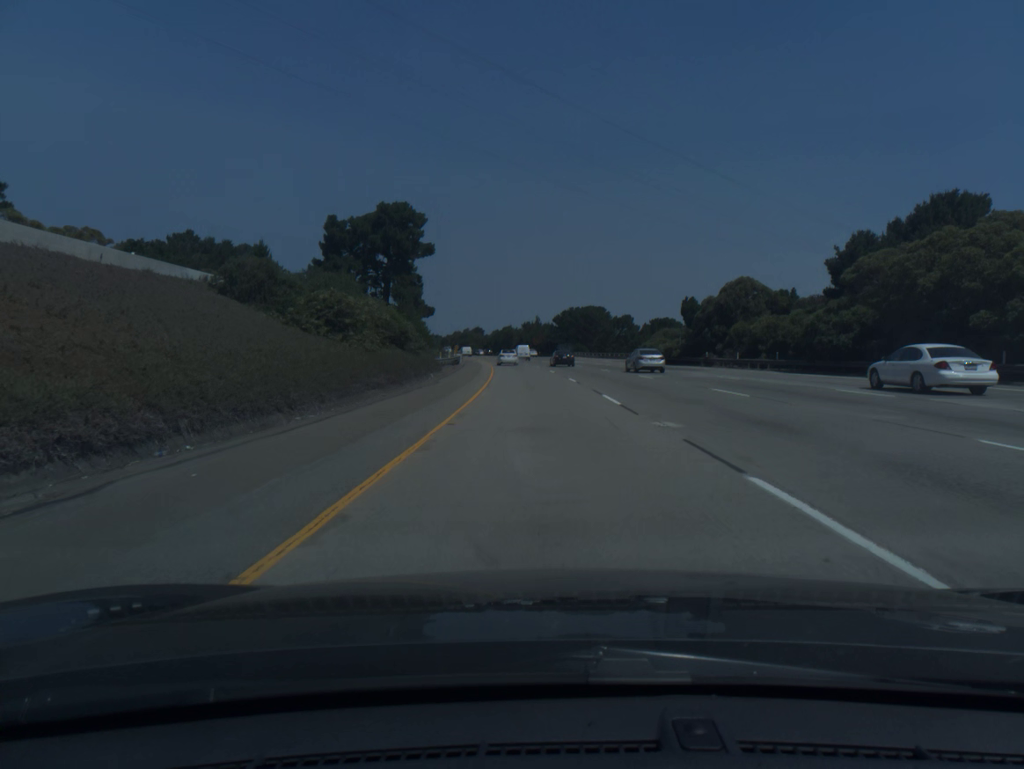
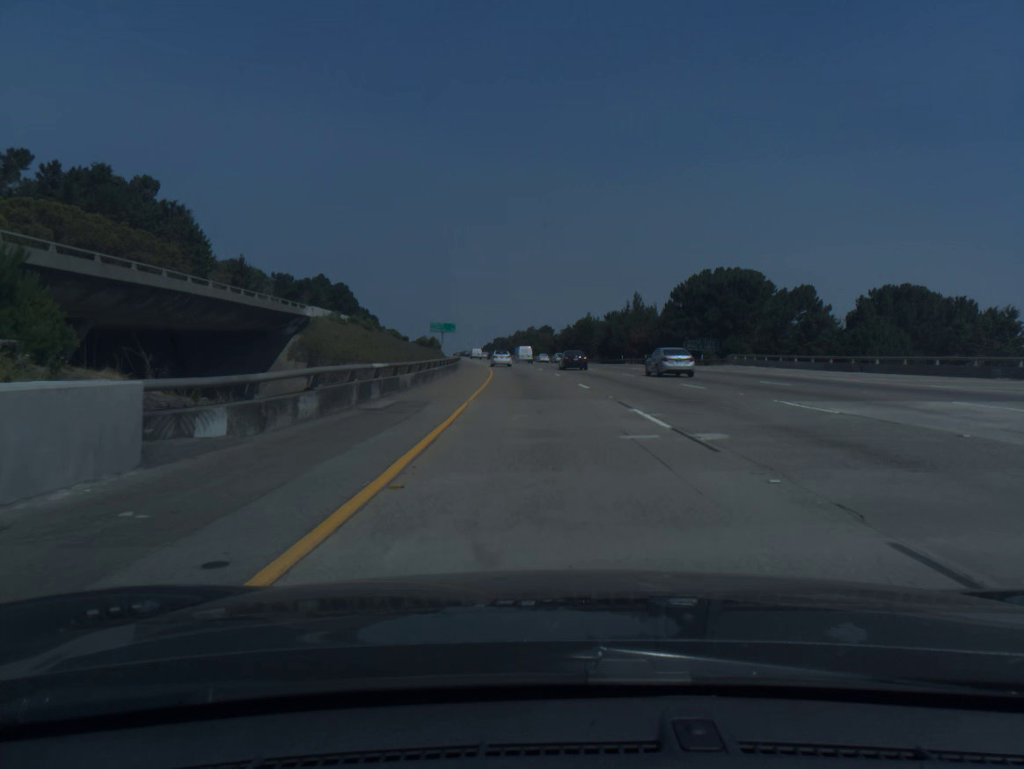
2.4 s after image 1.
(-3.9, +78.5) m; -5°
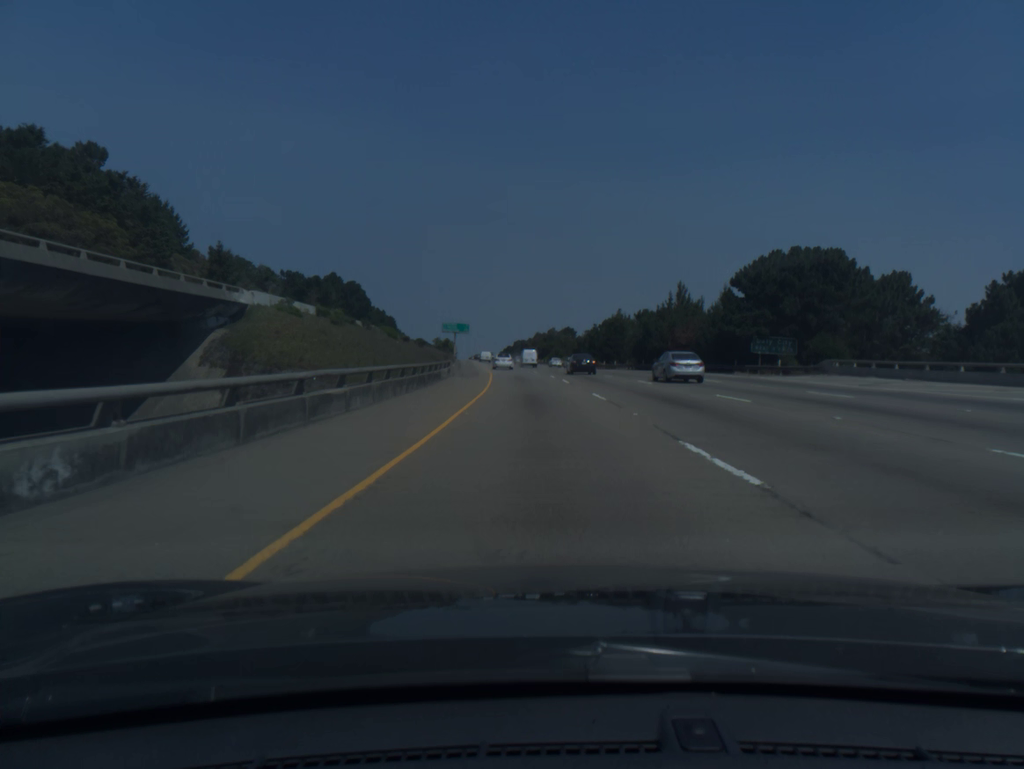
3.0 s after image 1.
(-0.3, +19.6) m; -2°
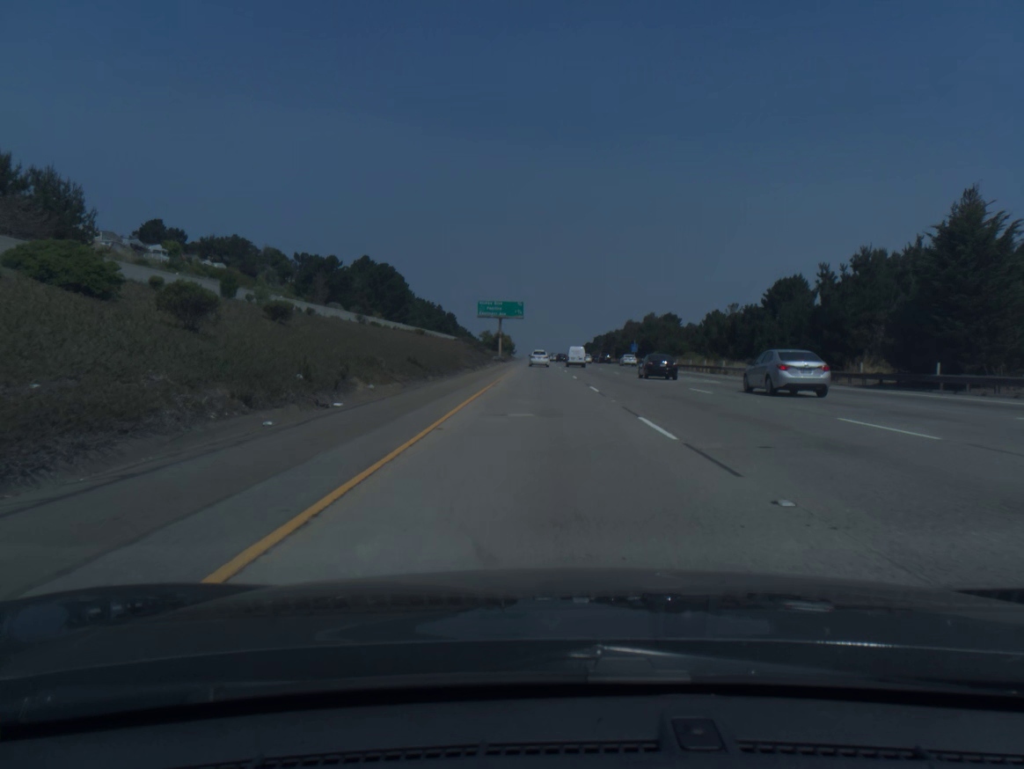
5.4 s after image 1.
(-4.0, +77.9) m; -6°
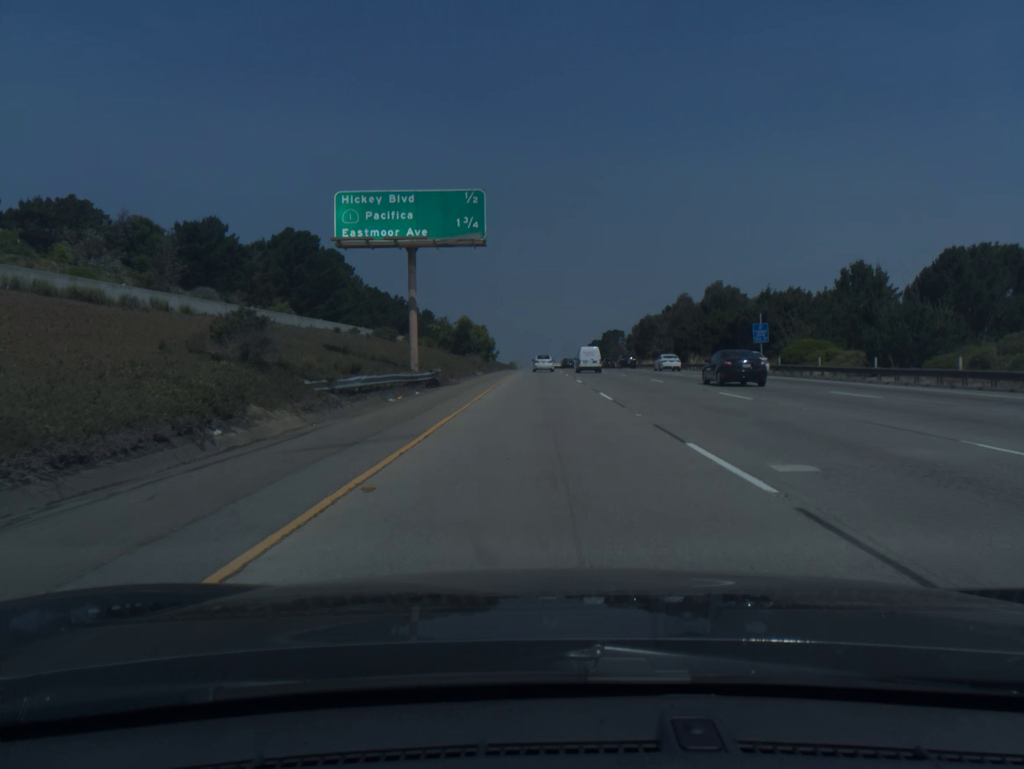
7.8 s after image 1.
(-0.6, +77.5) m; 0°
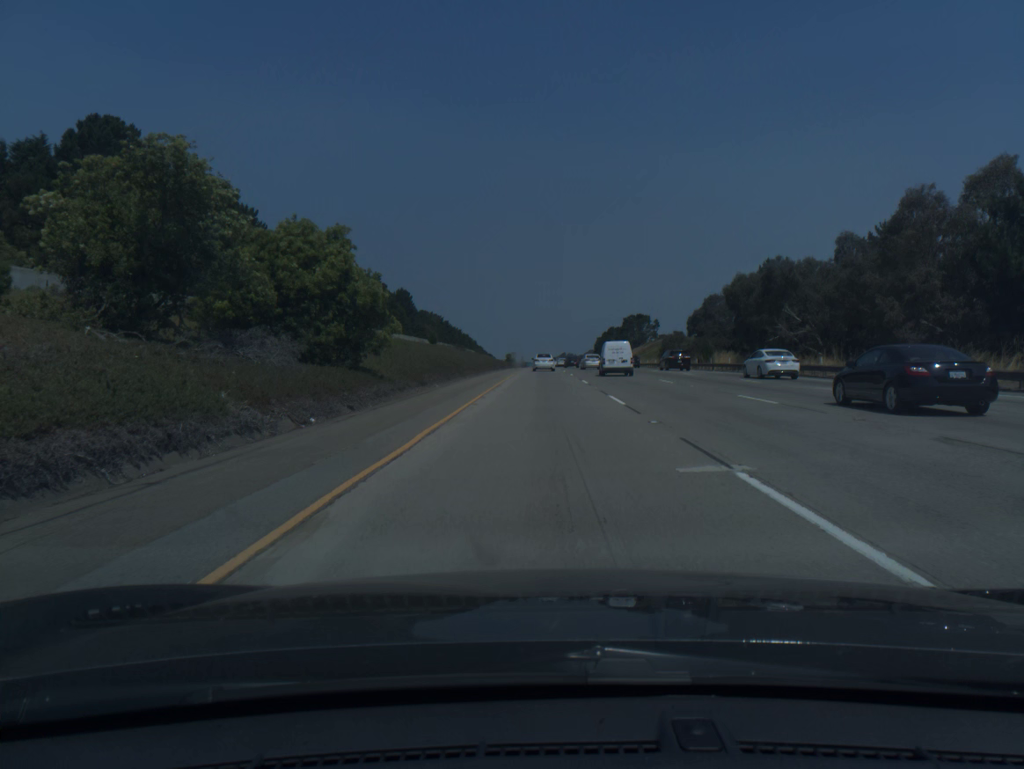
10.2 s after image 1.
(-0.4, +75.6) m; 0°
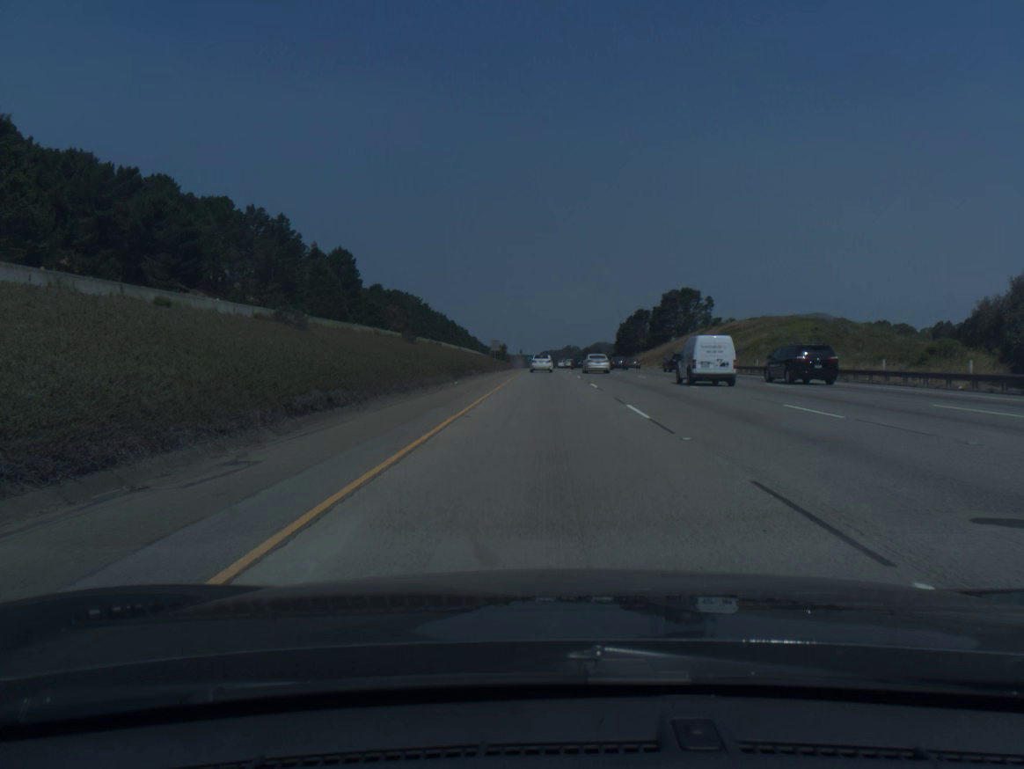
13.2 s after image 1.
(-0.2, +91.2) m; 0°
